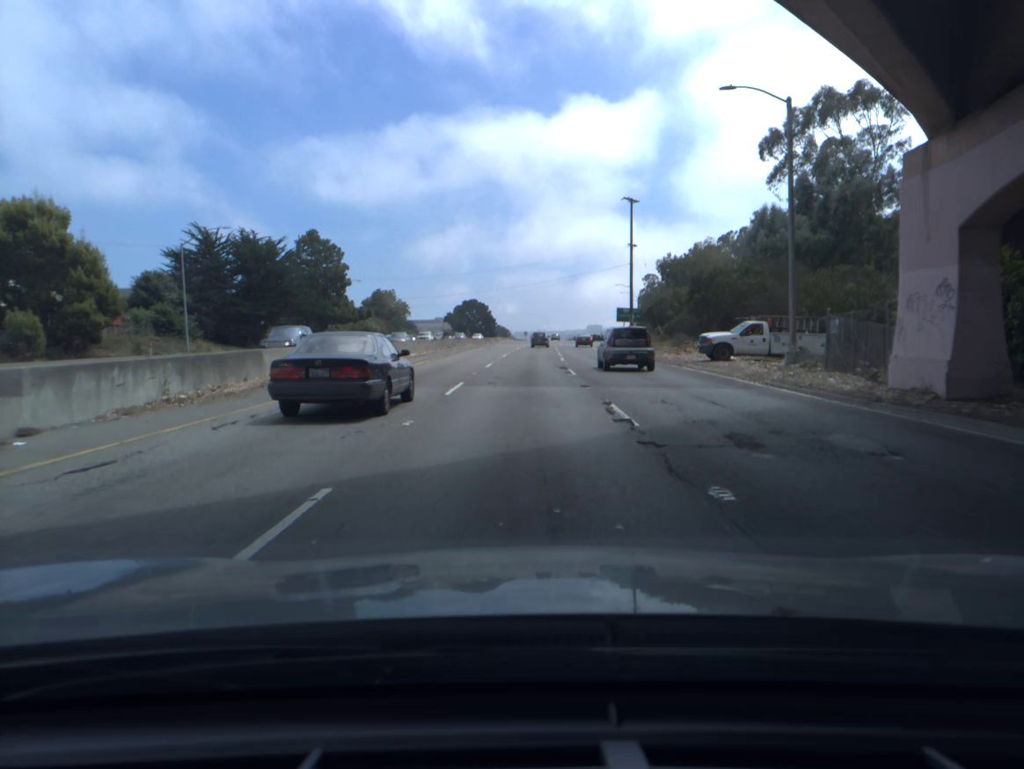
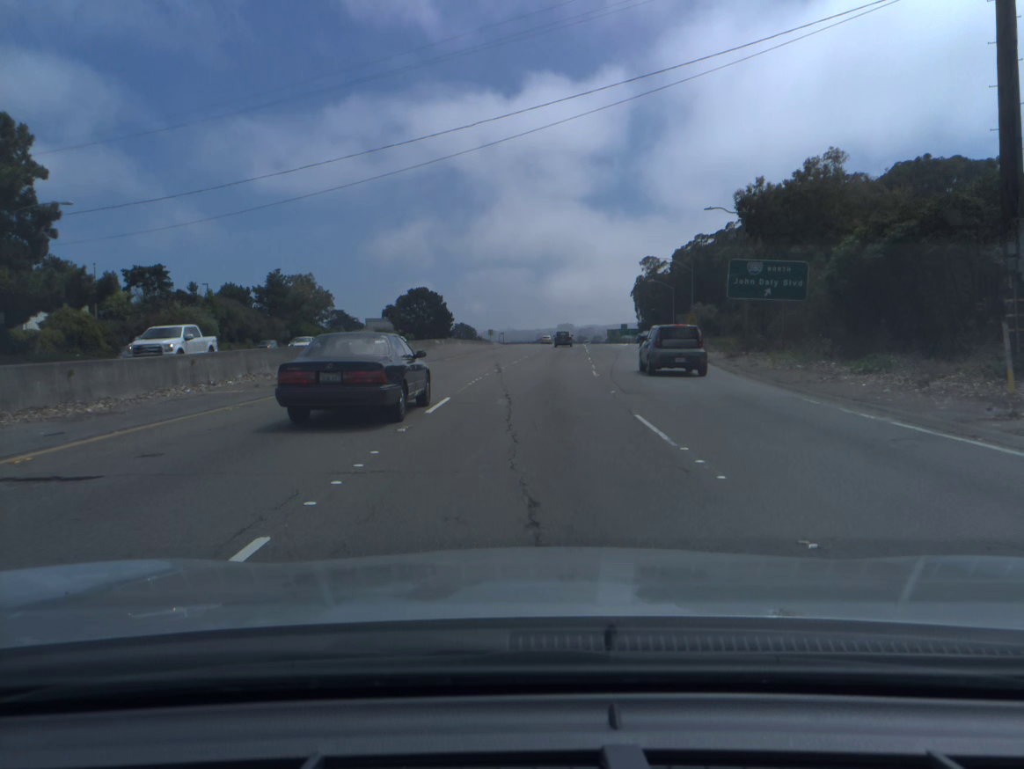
(+1.3, +70.4) m; +2°
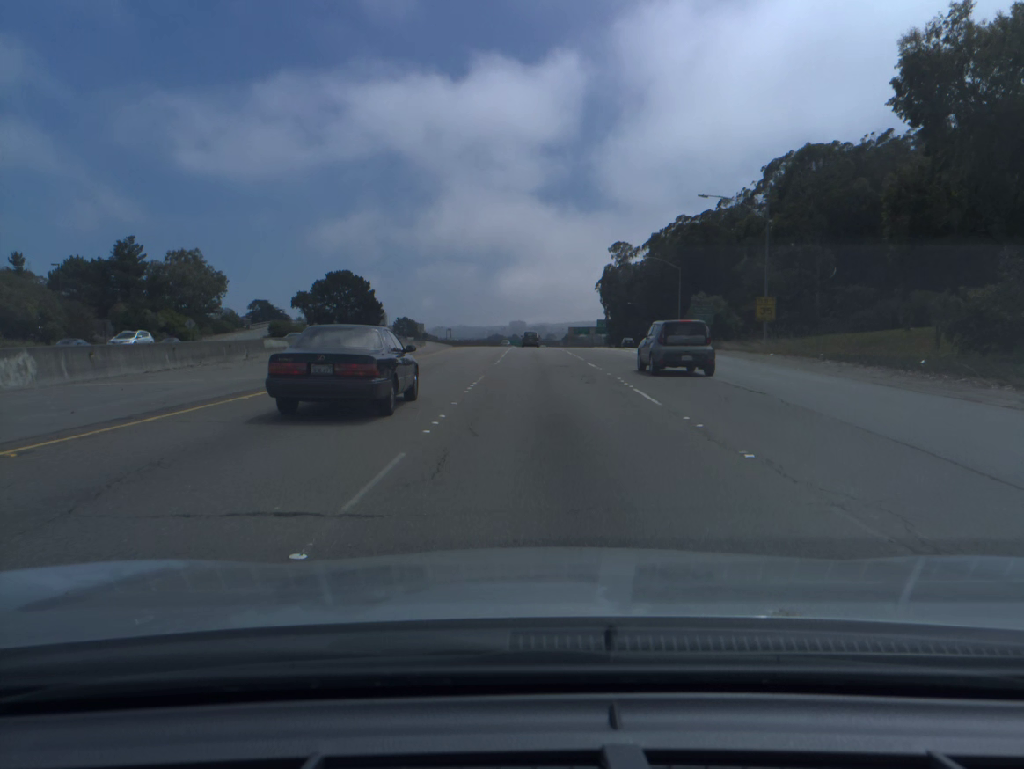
(+1.2, +42.2) m; +3°
